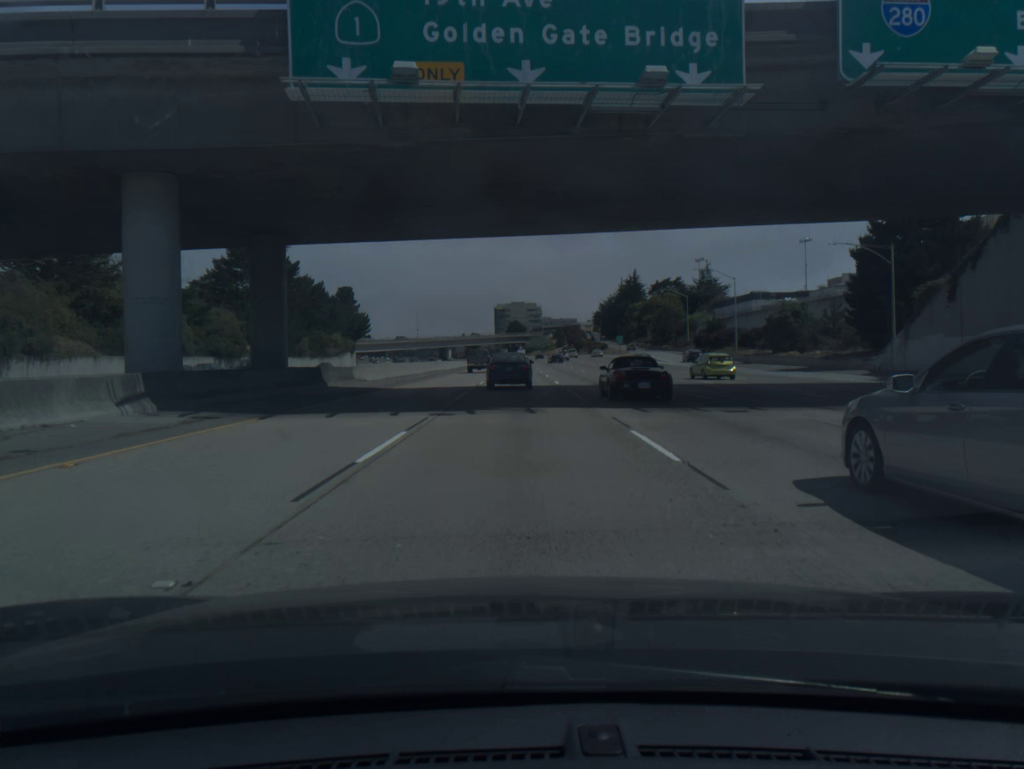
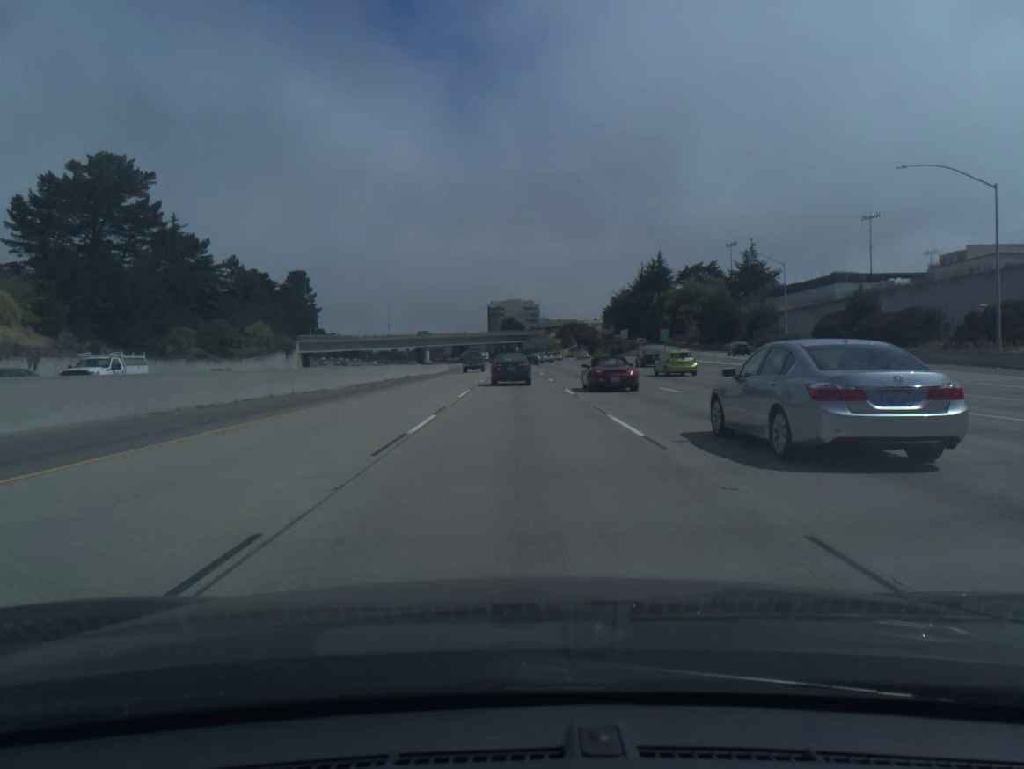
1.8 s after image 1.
(0.0, +53.5) m; 0°
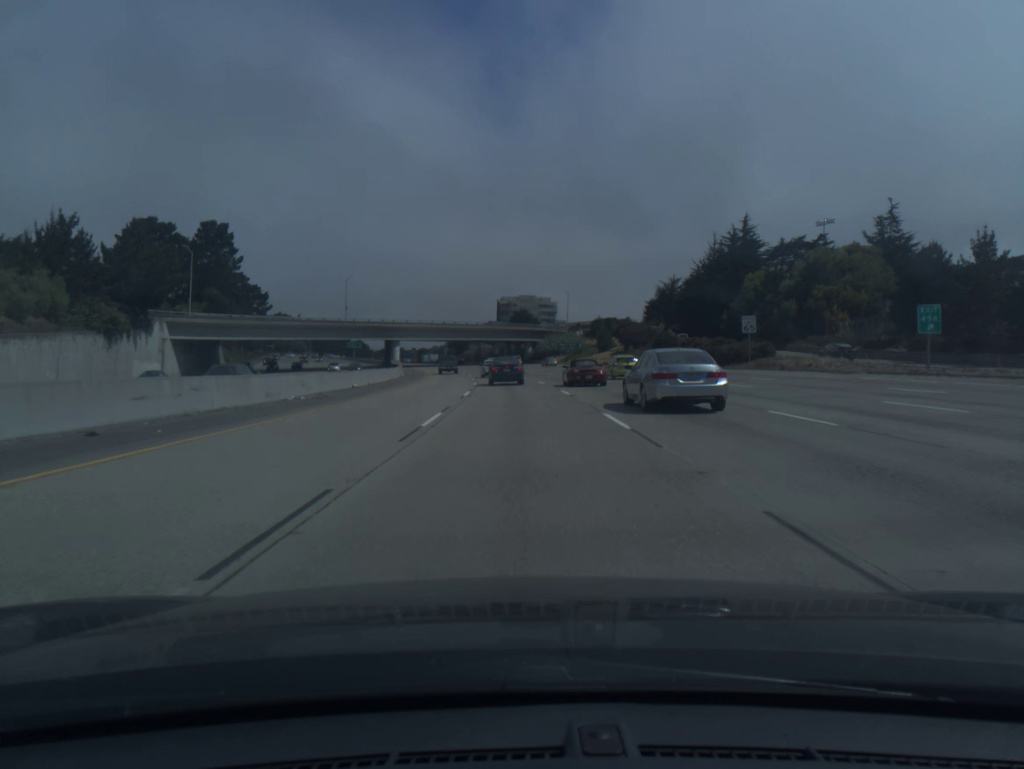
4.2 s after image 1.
(-0.3, +69.7) m; -1°
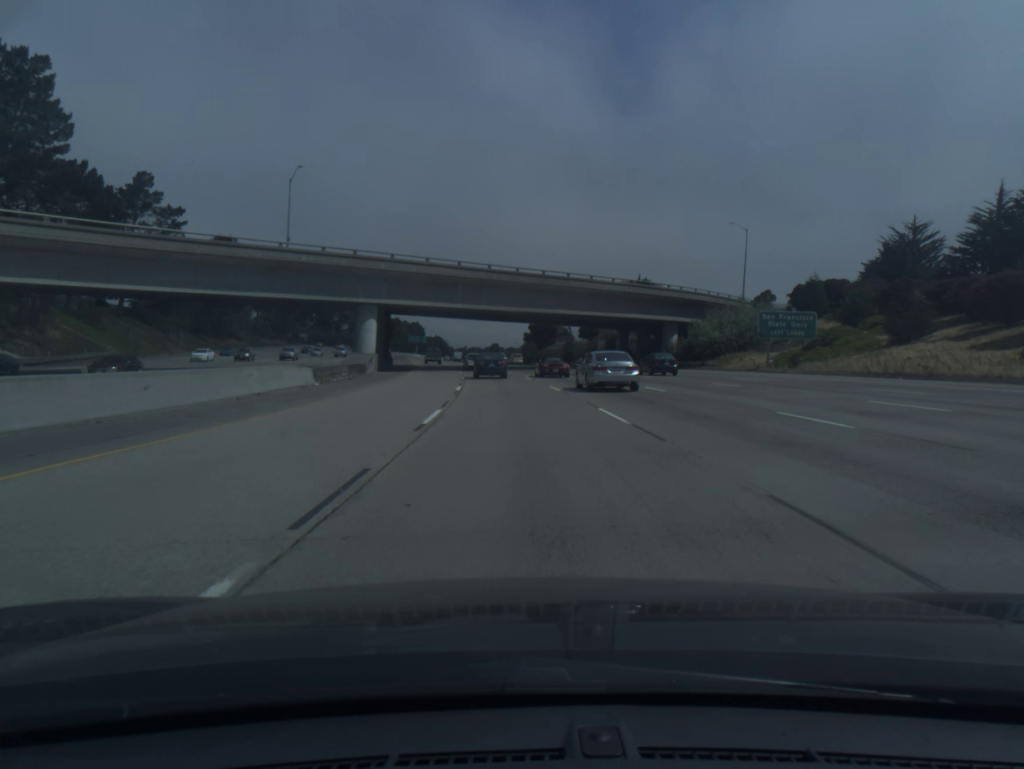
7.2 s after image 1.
(-3.8, +85.2) m; -6°
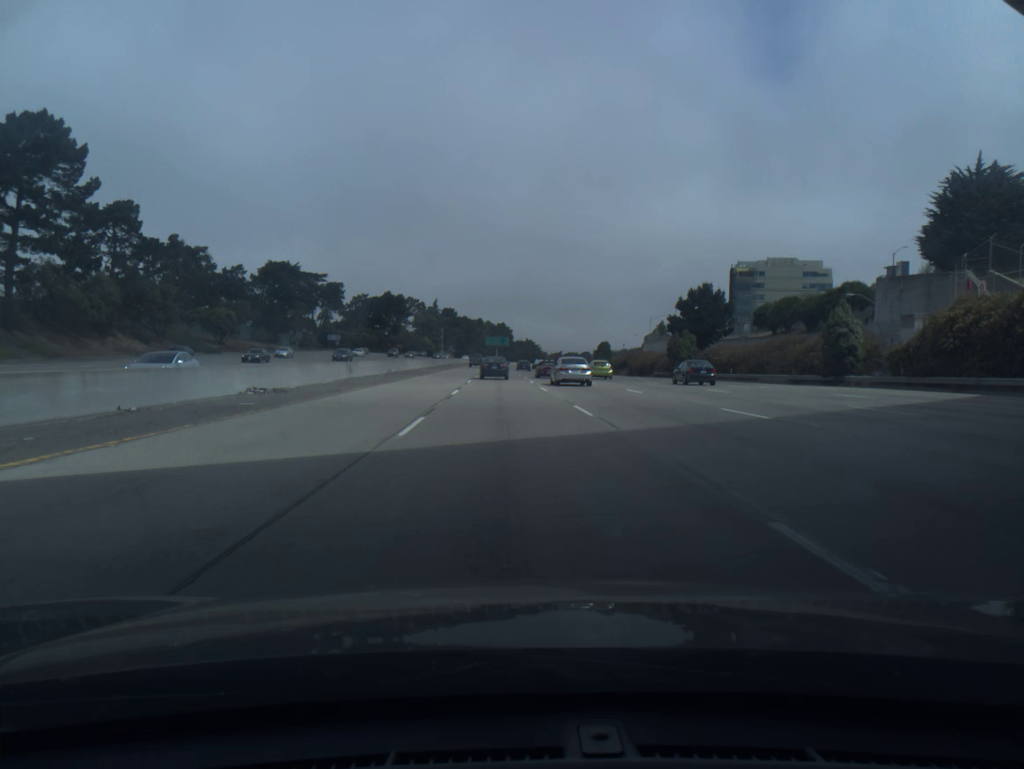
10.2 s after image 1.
(-4.9, +82.6) m; -7°
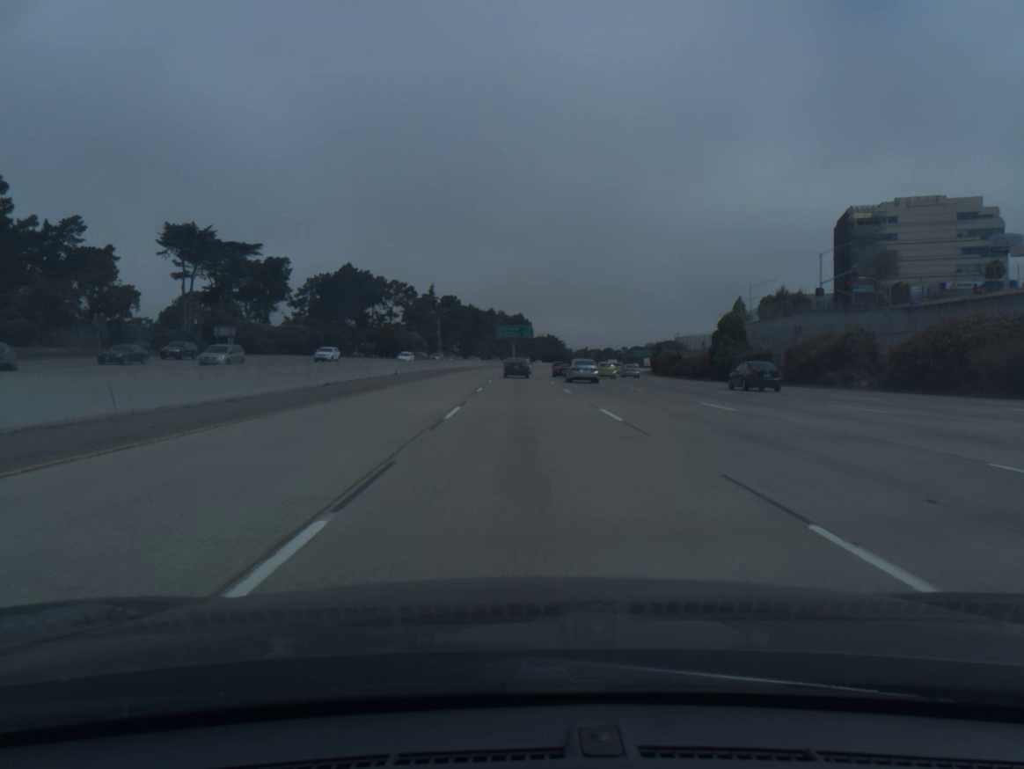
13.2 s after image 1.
(-2.2, +83.2) m; -1°
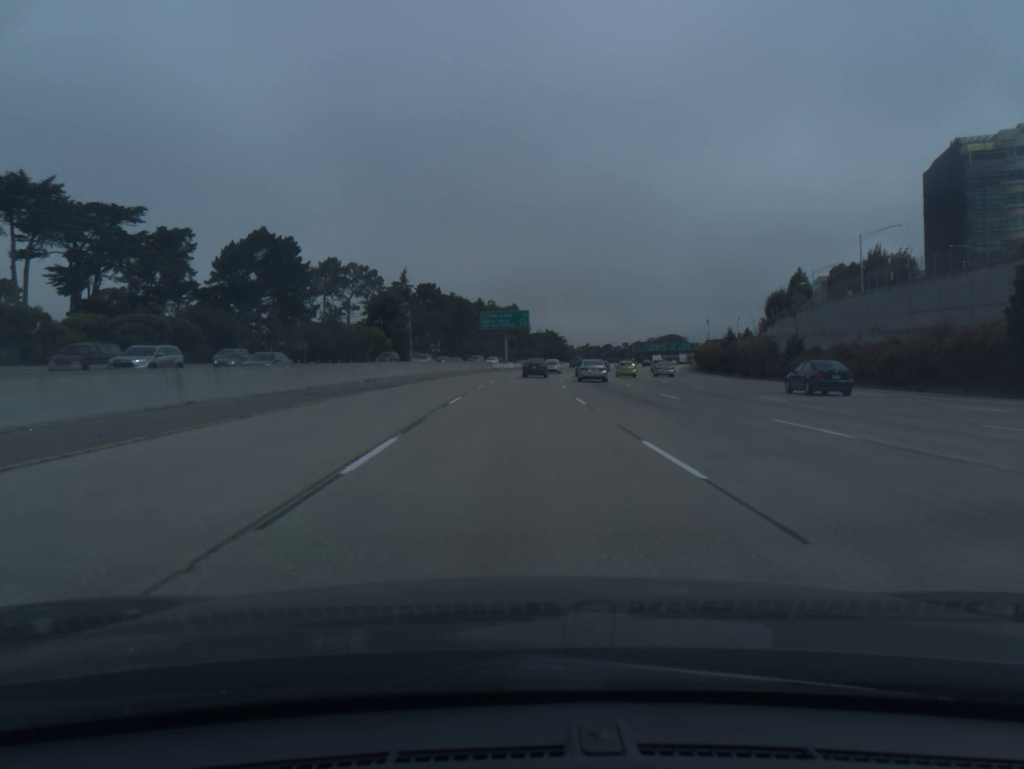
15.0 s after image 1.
(+0.1, +50.7) m; 0°
